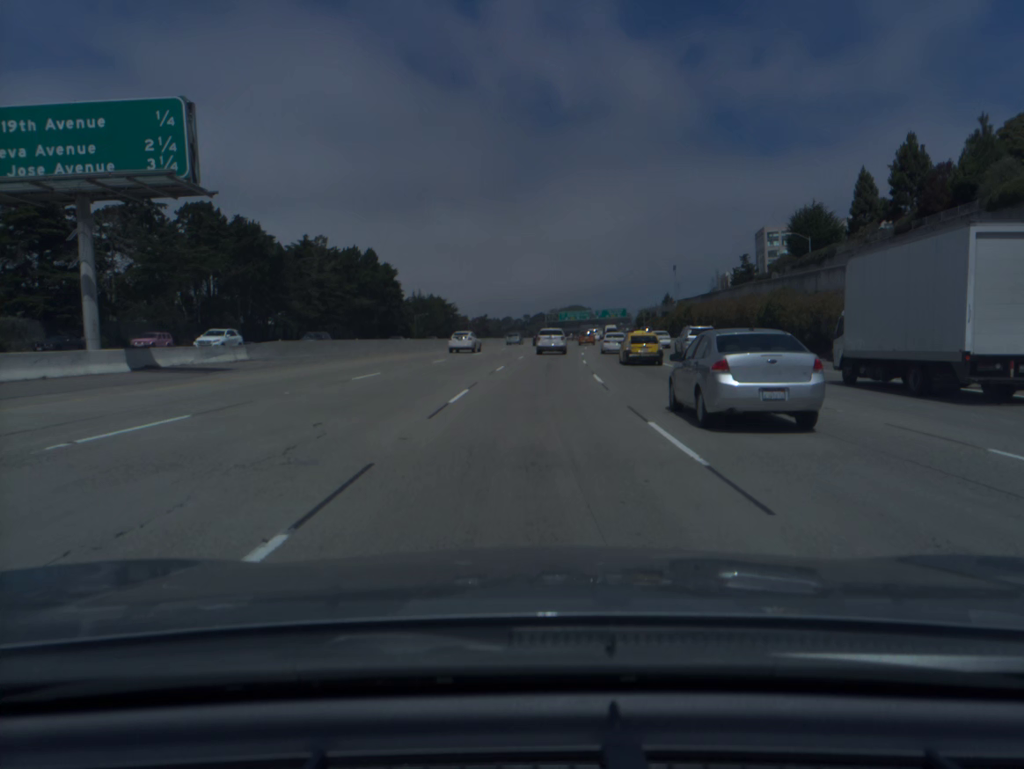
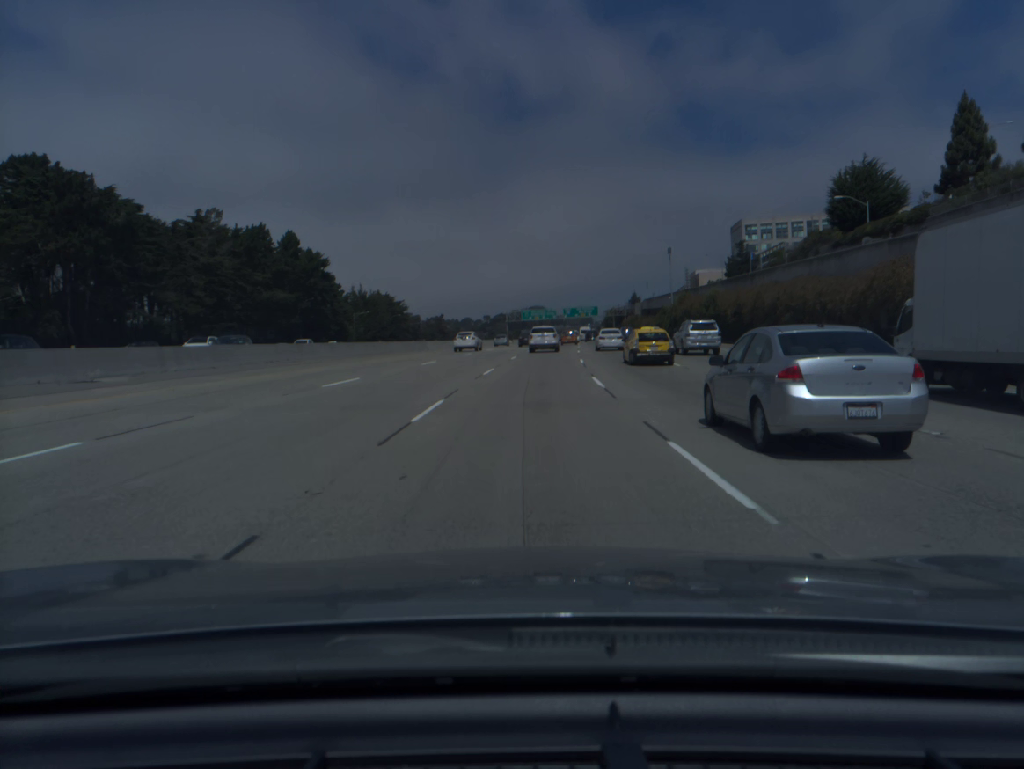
(+0.8, +31.9) m; +3°
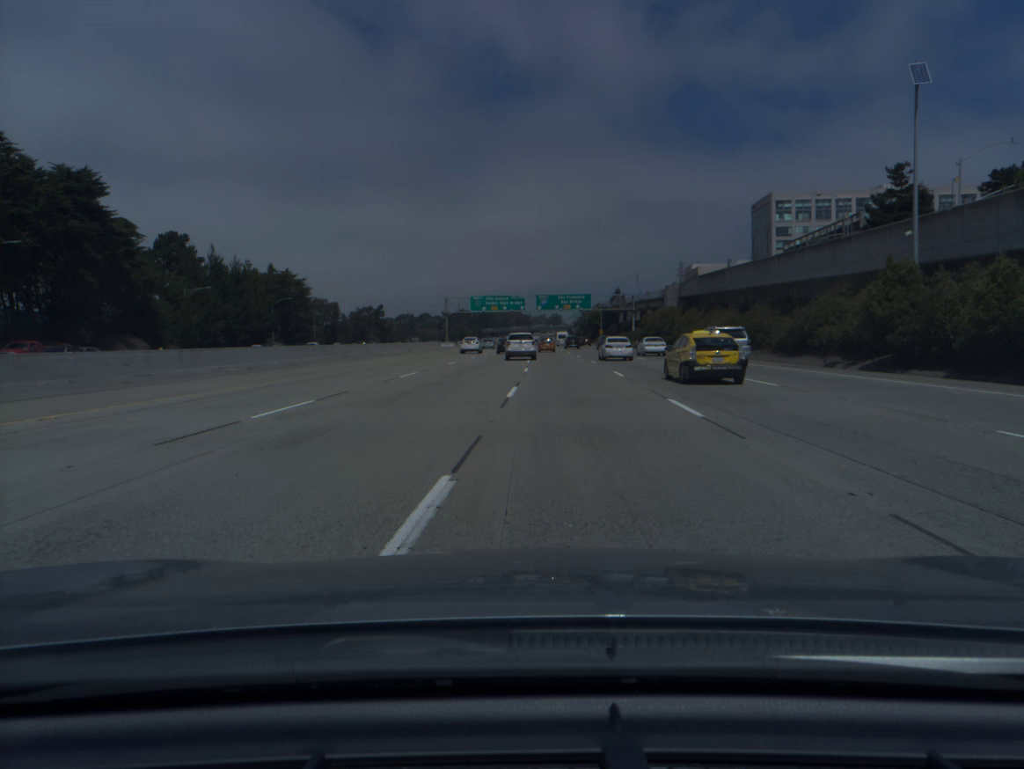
(+3.0, +79.9) m; +3°
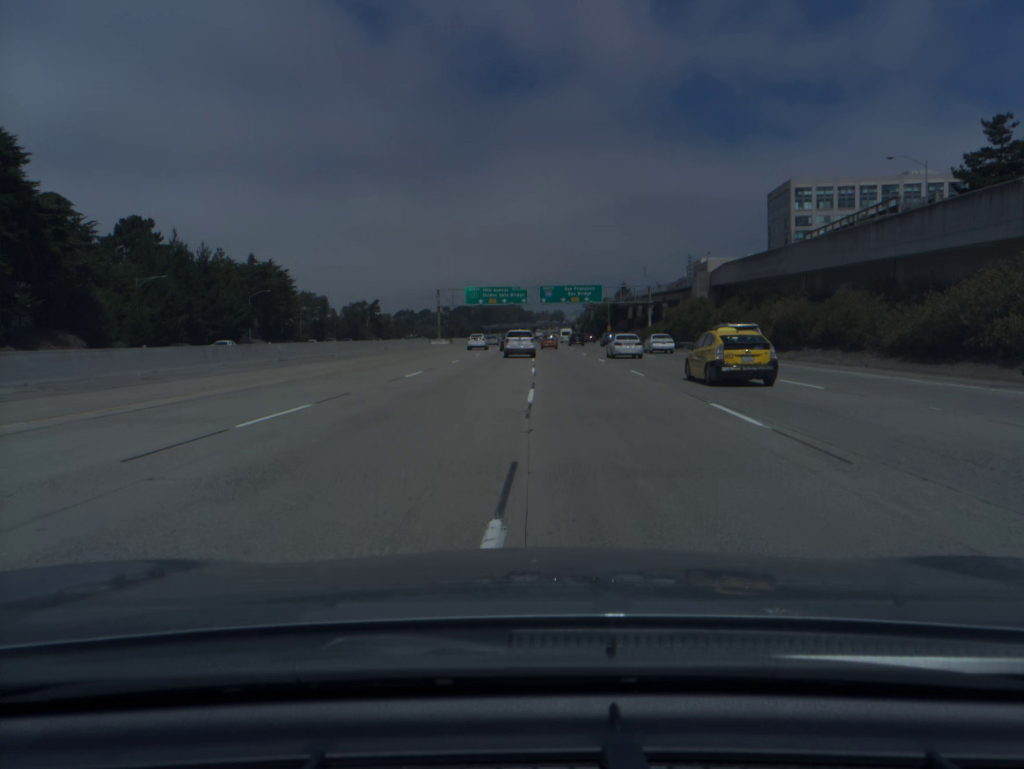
(0.0, +16.2) m; 0°
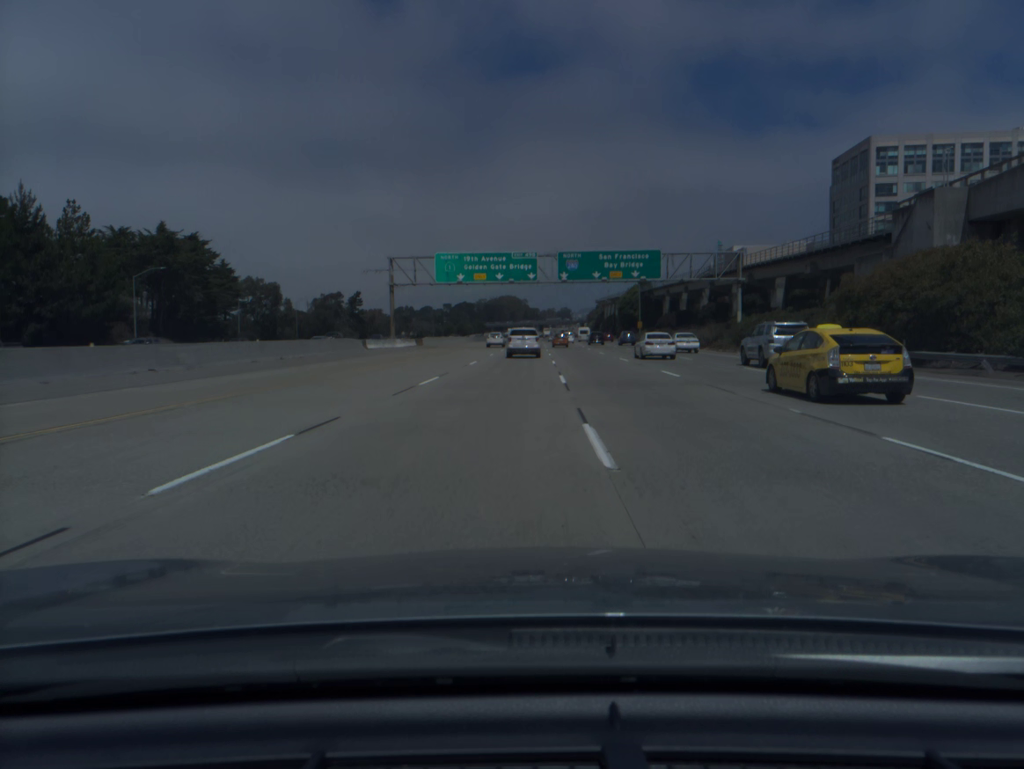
(-0.2, +49.0) m; 0°
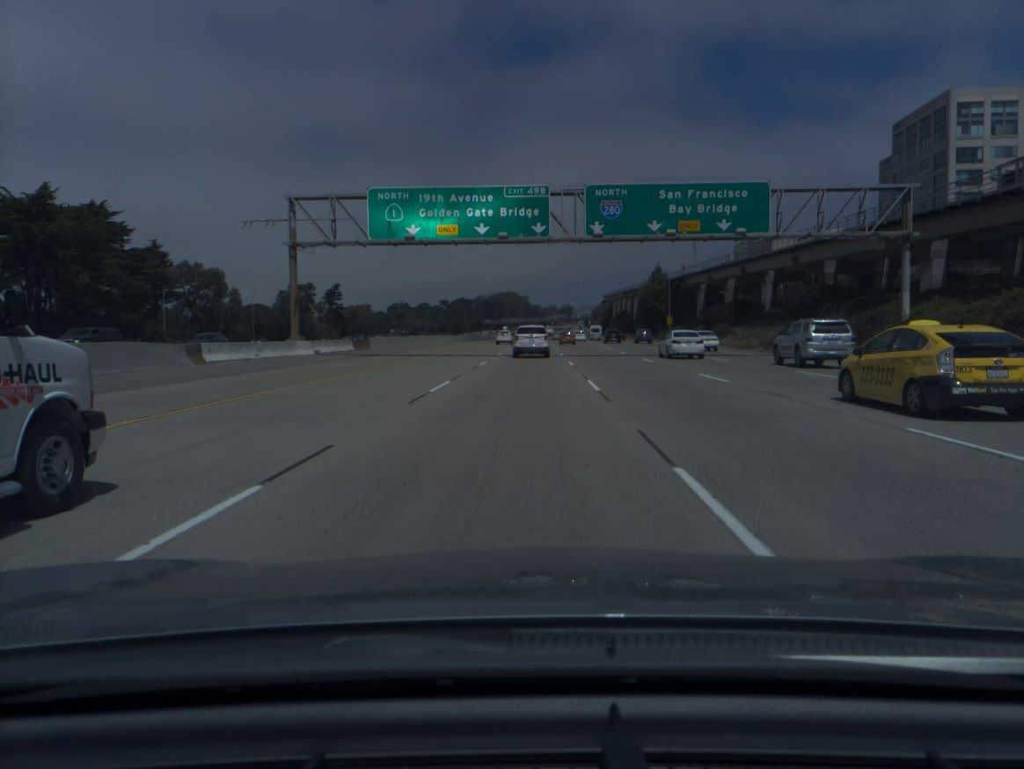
(0.0, +32.5) m; 0°
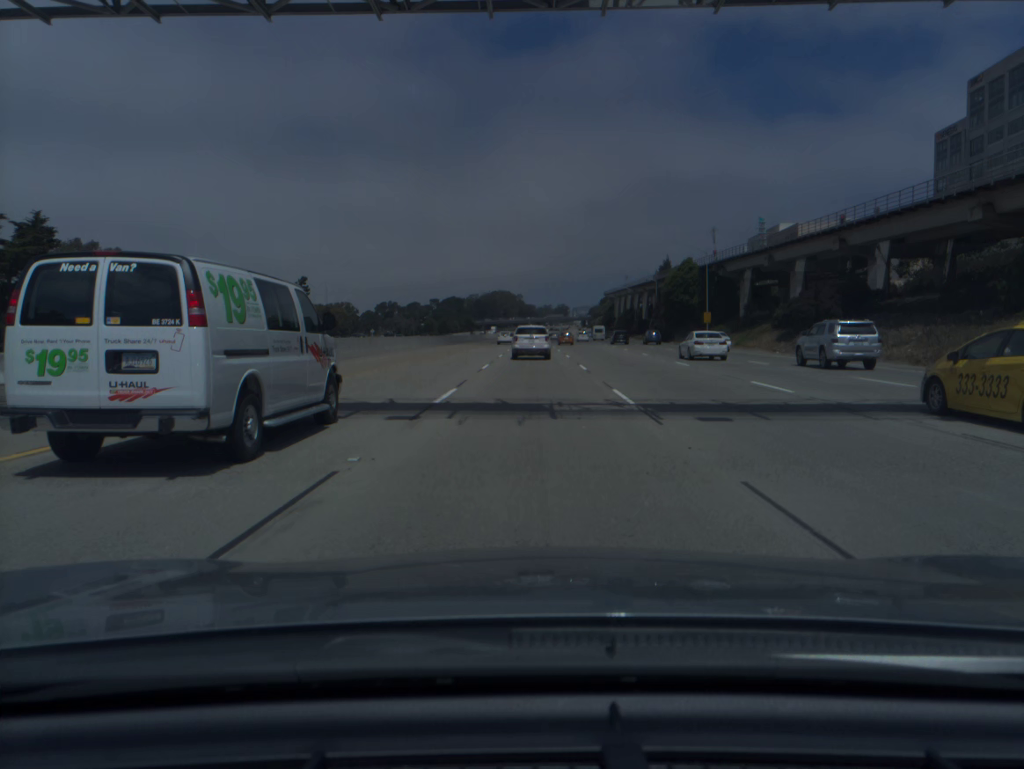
(+0.1, +31.9) m; 0°
